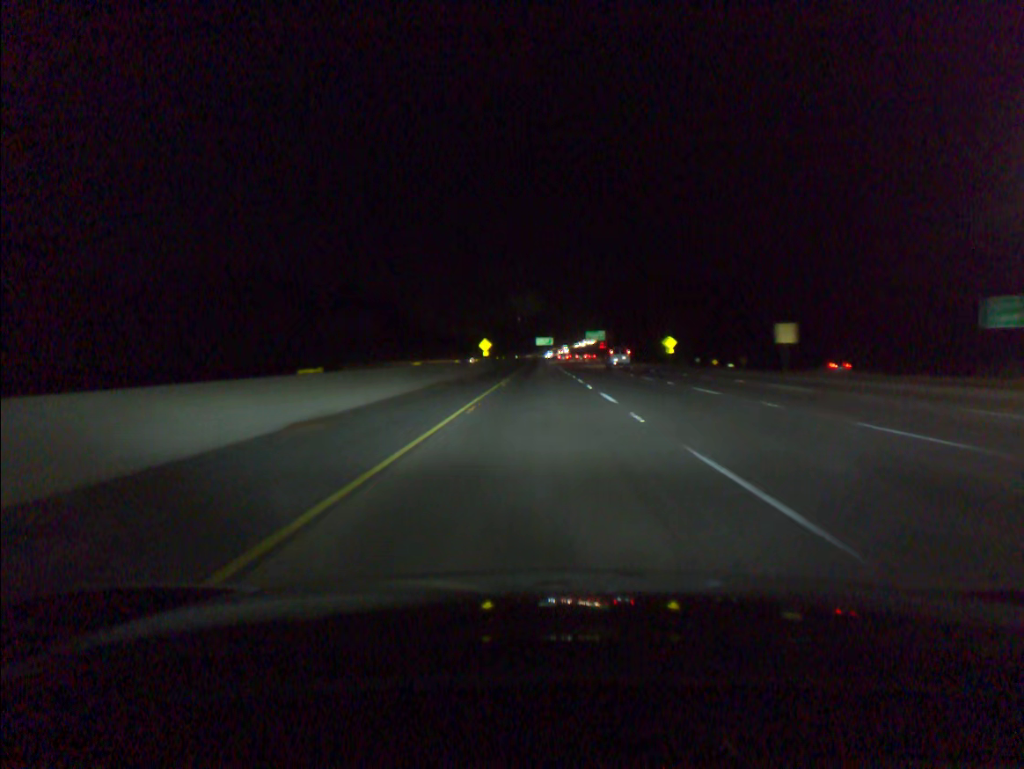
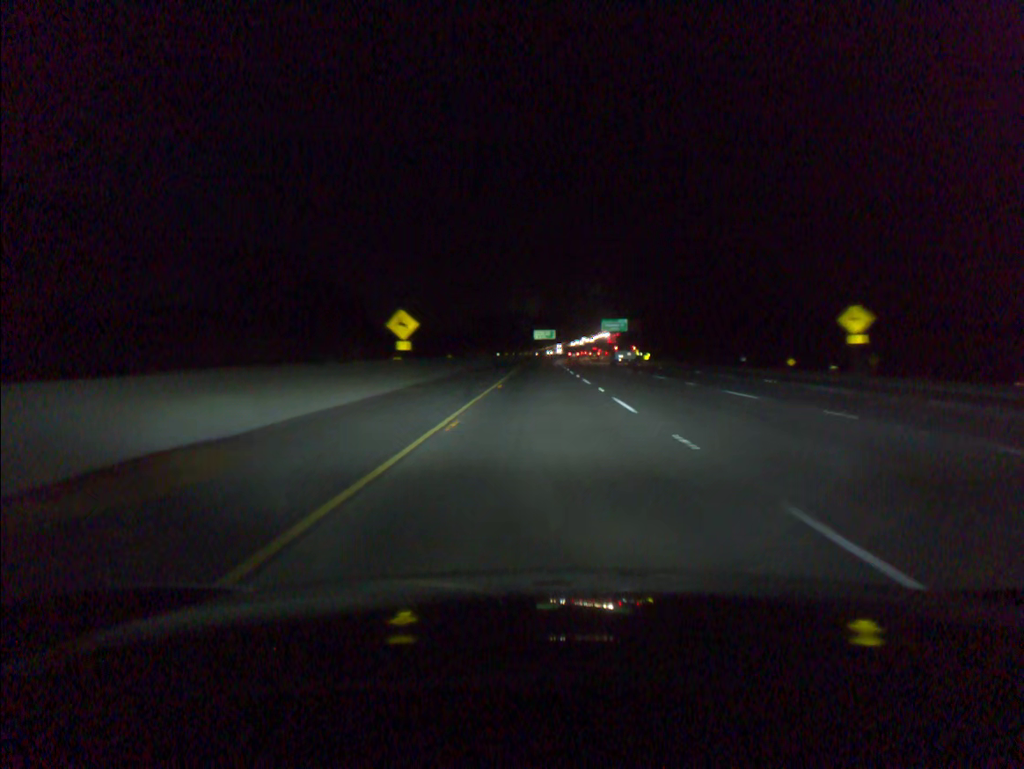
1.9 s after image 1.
(0.0, +62.6) m; 0°
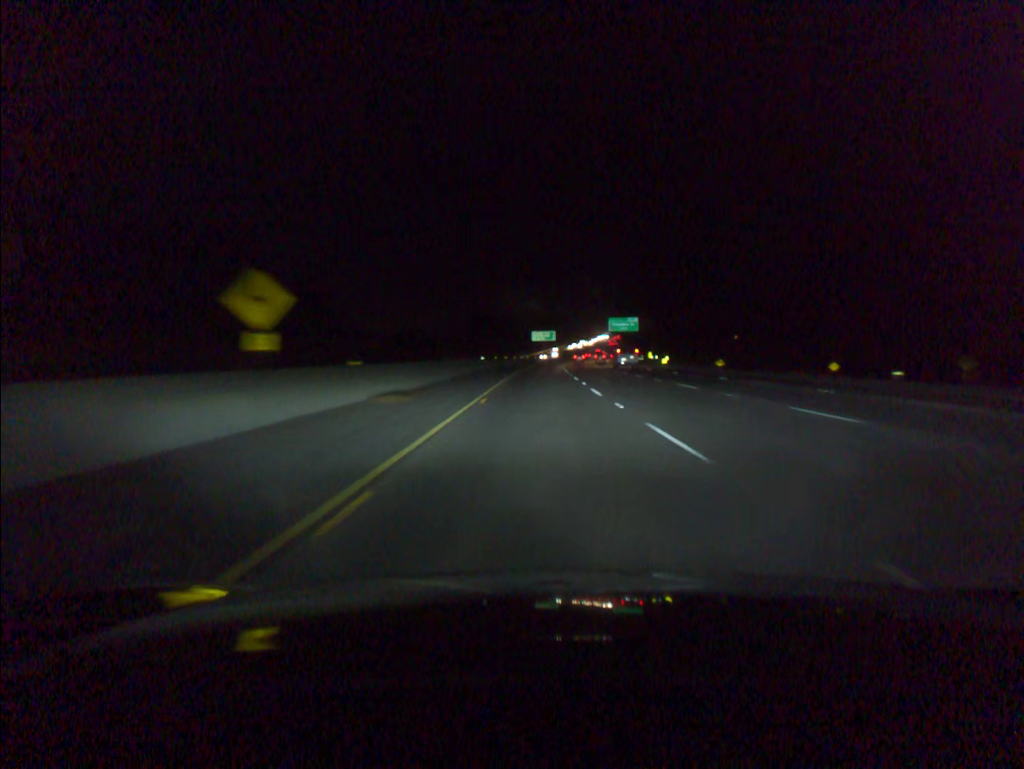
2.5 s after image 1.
(0.0, +21.4) m; 0°
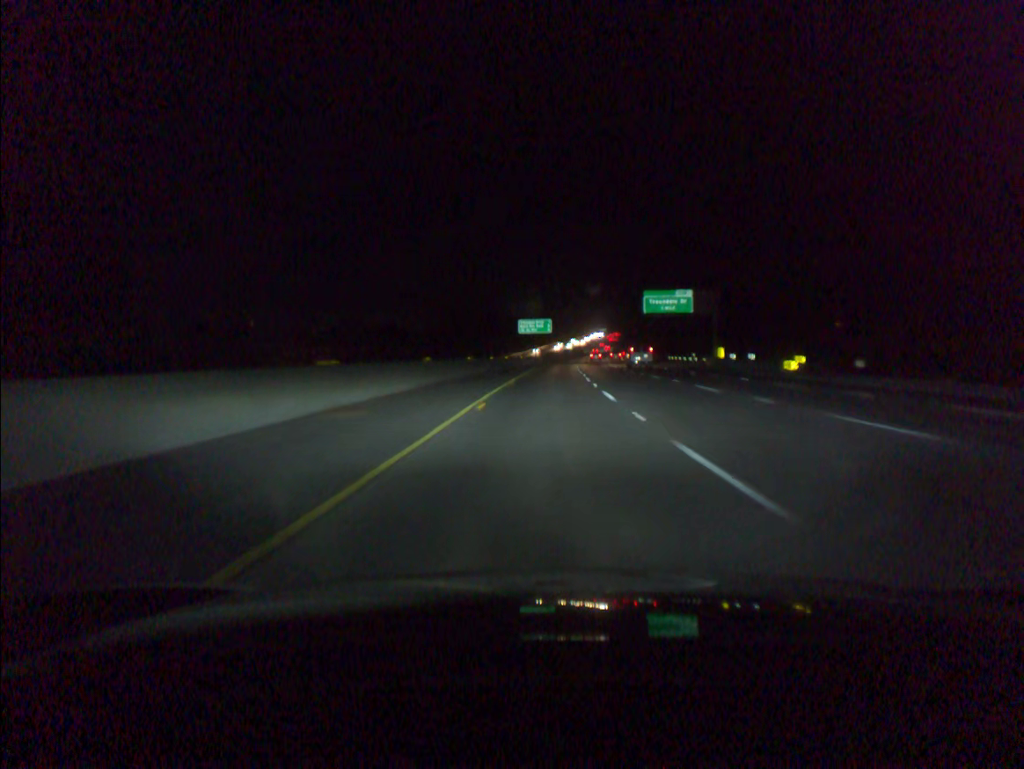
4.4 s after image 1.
(+0.2, +60.8) m; +1°
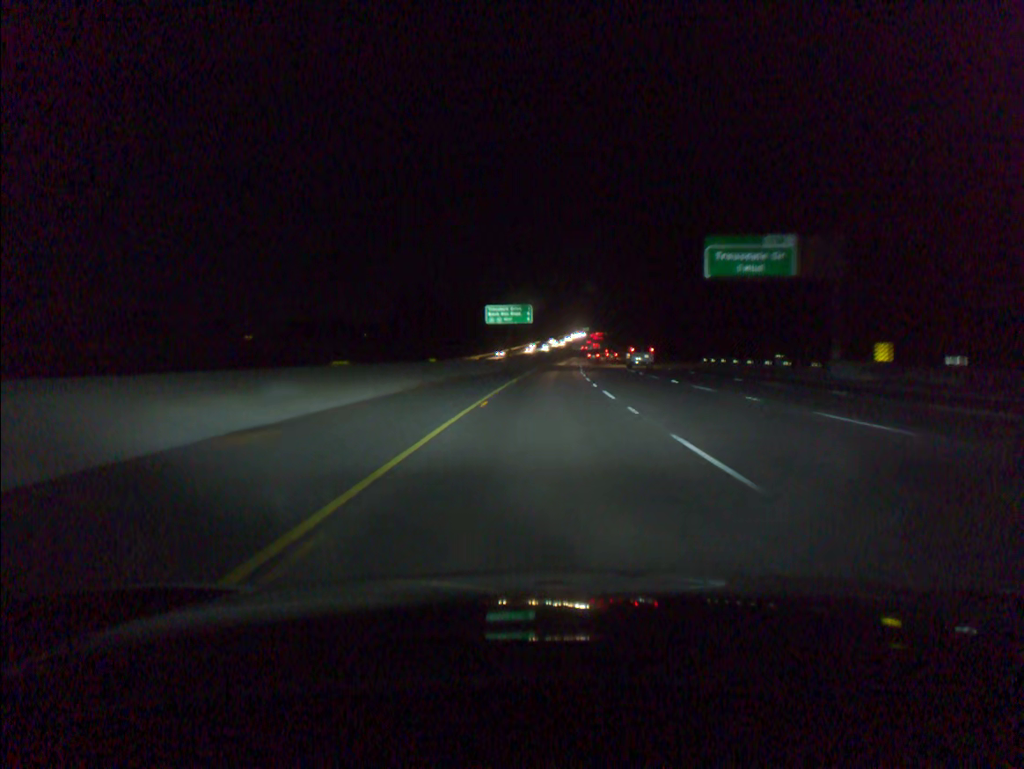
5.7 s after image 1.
(+0.5, +42.7) m; +1°
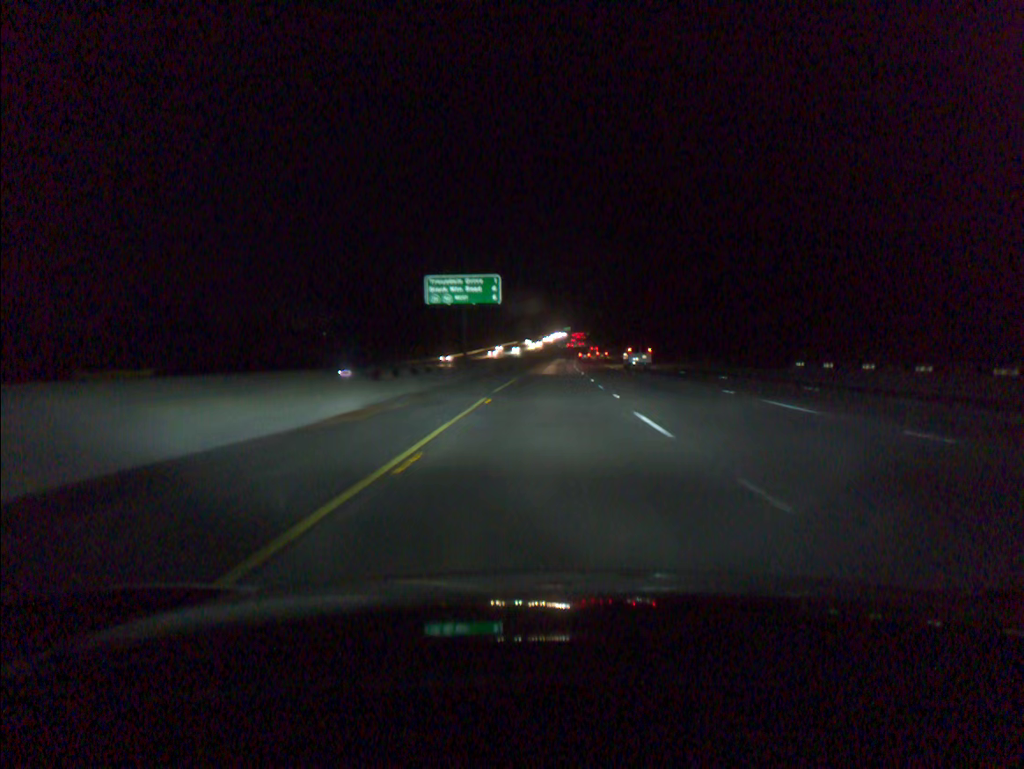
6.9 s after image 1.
(+0.5, +39.3) m; +2°
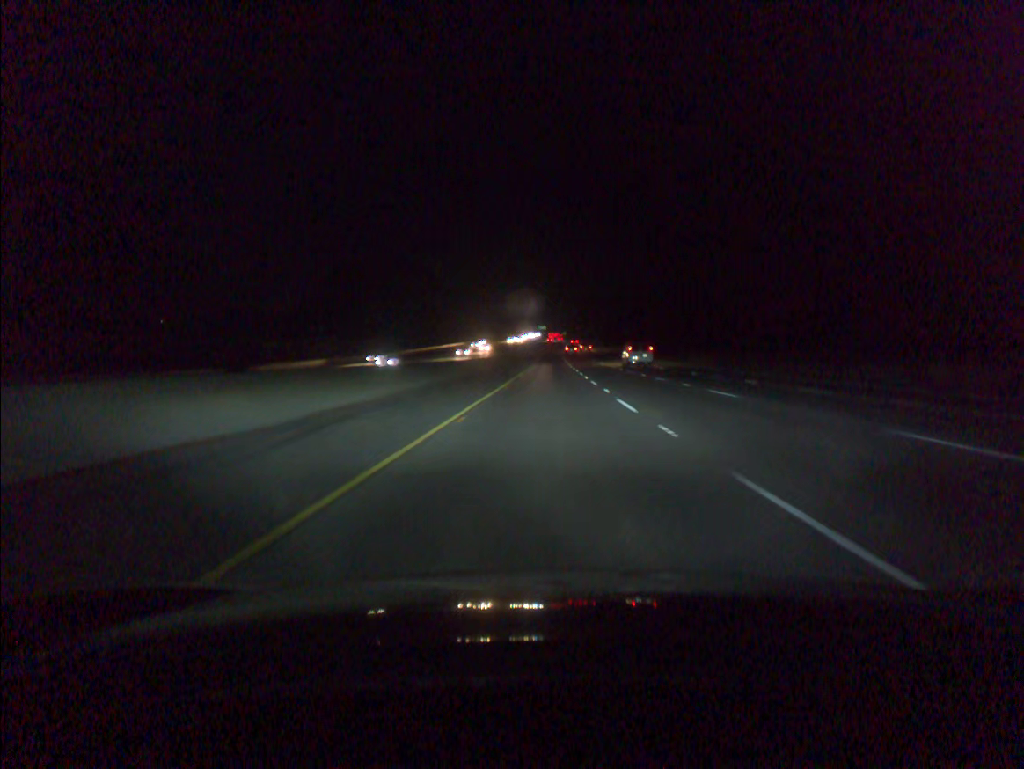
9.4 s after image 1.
(+1.6, +81.7) m; +2°
